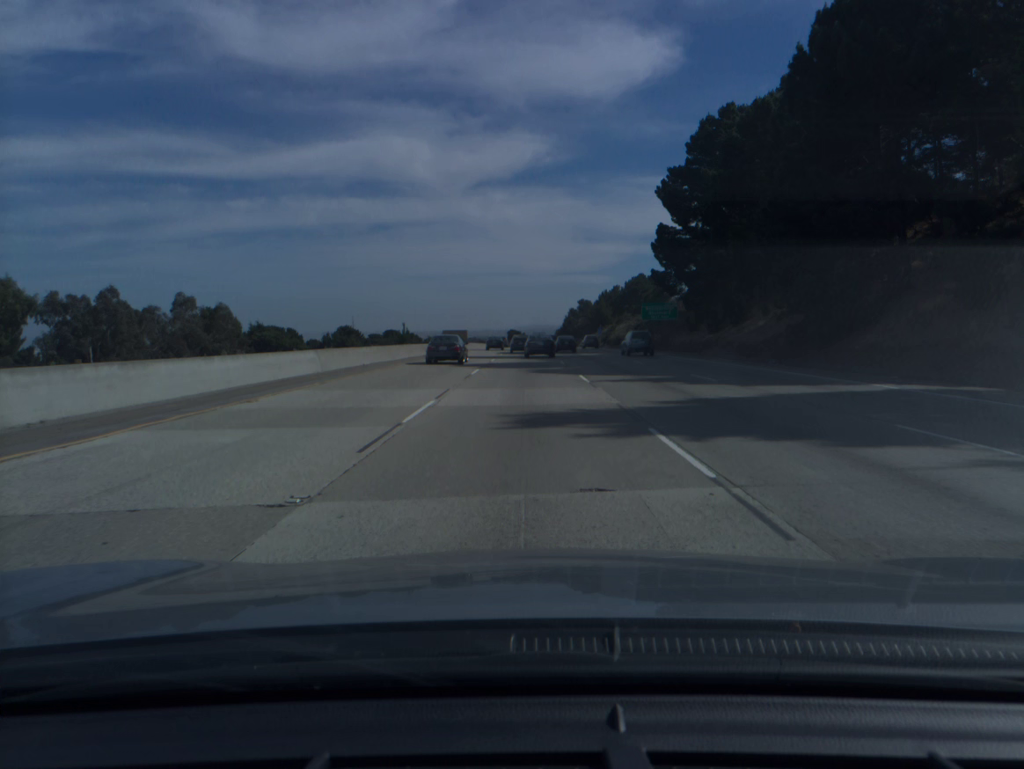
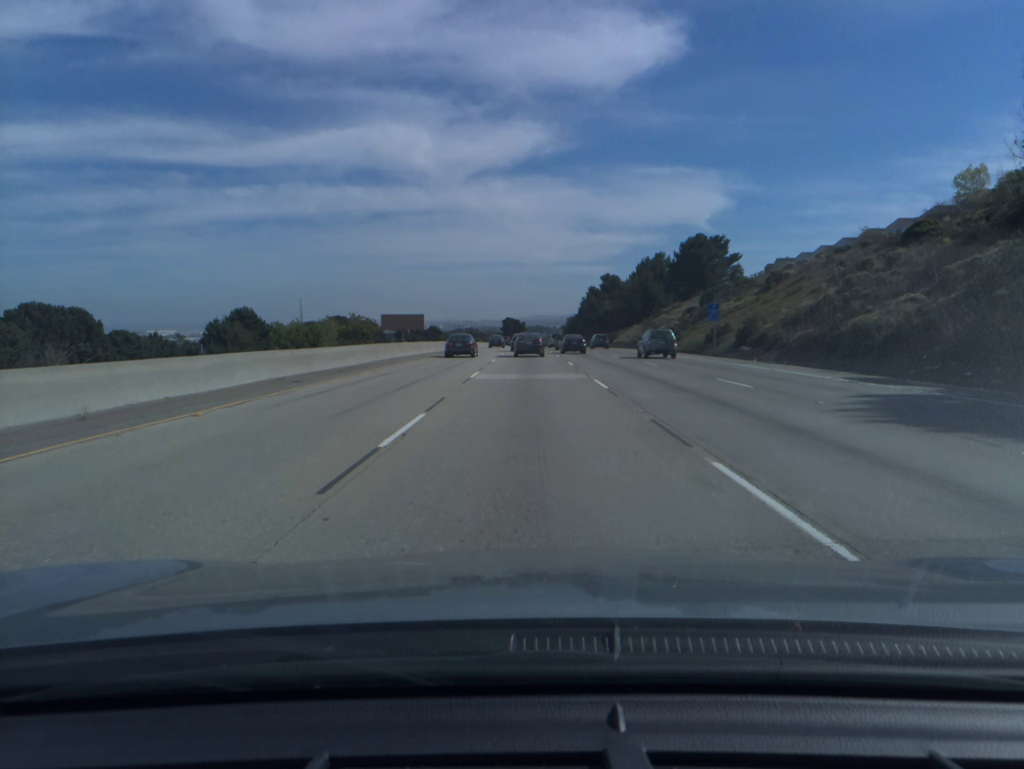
(-0.2, +90.7) m; 0°
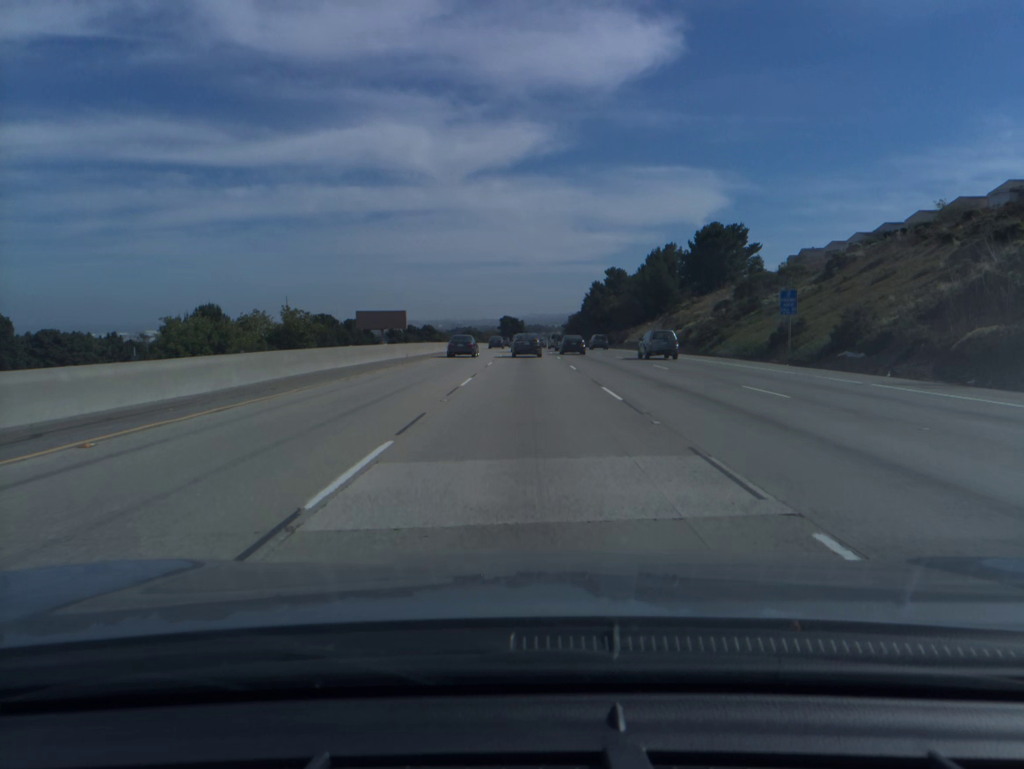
(0.0, +17.9) m; 0°
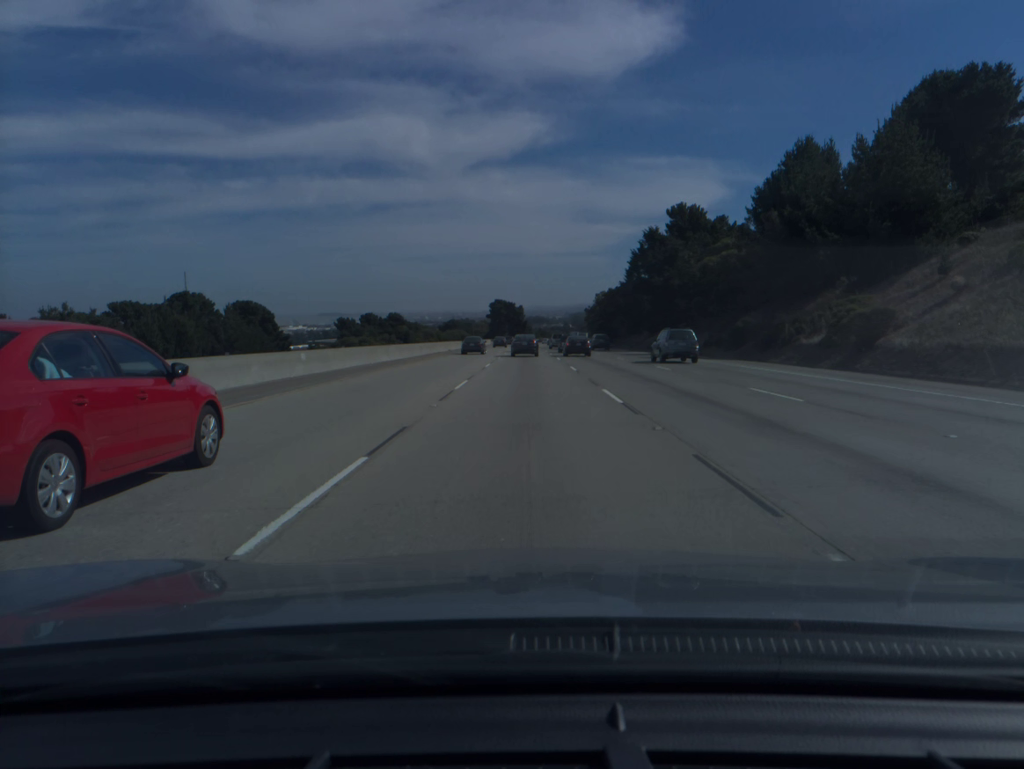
(+0.1, +88.9) m; 0°
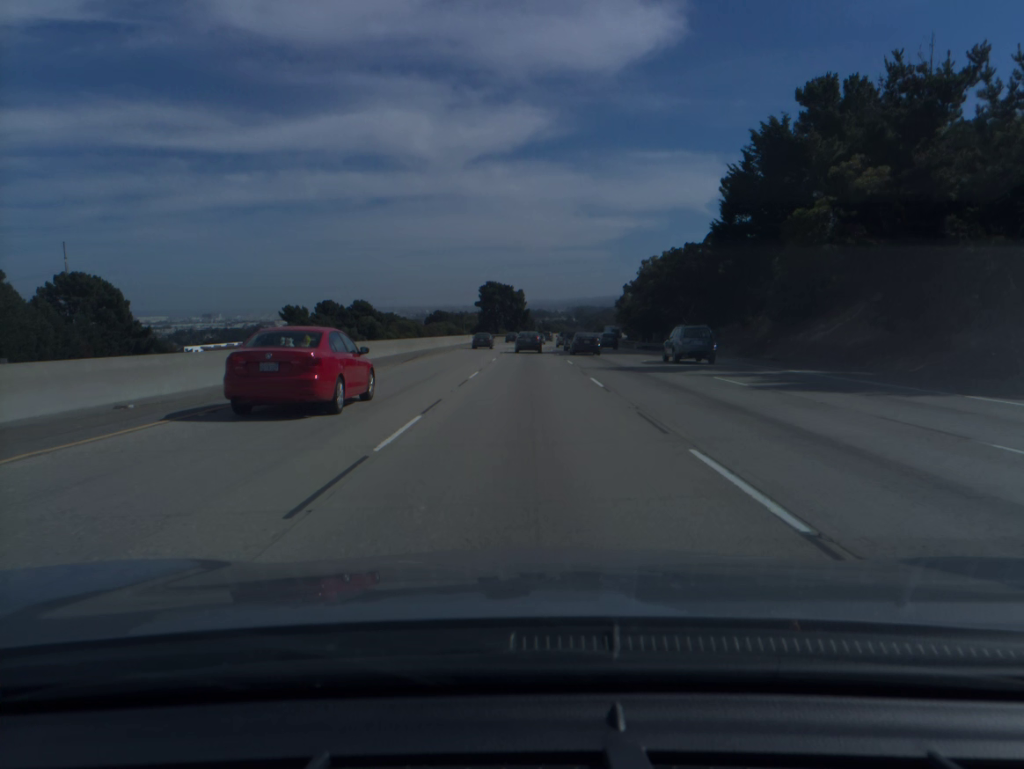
(0.0, +54.0) m; 0°
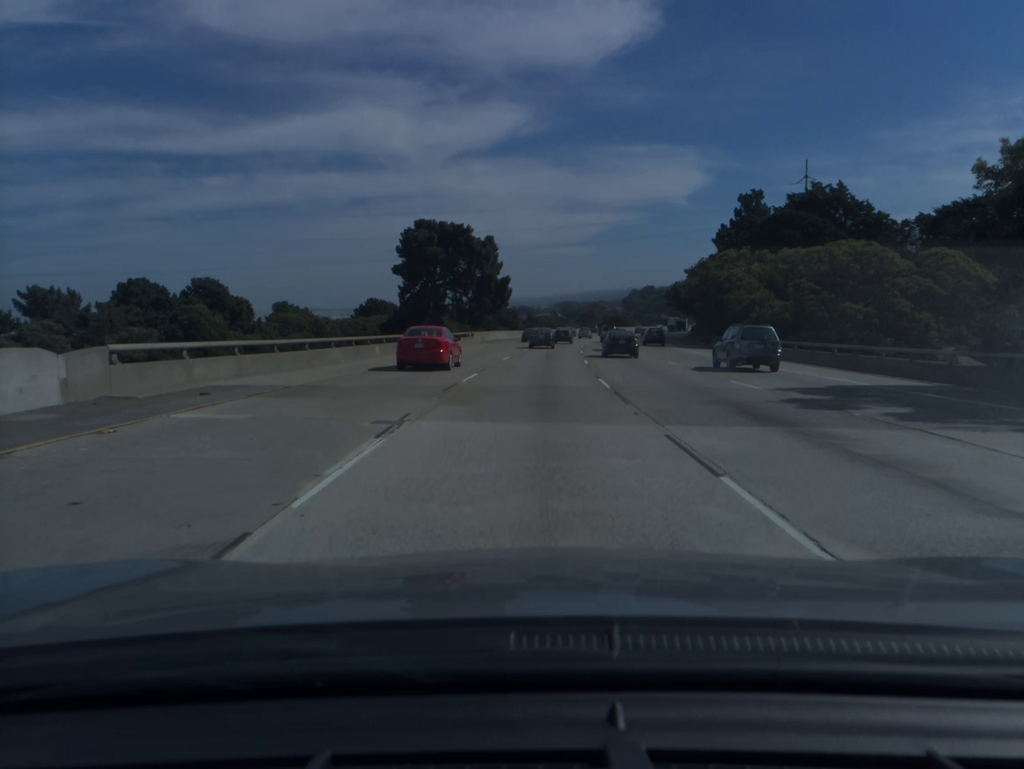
(+0.4, +90.6) m; +1°
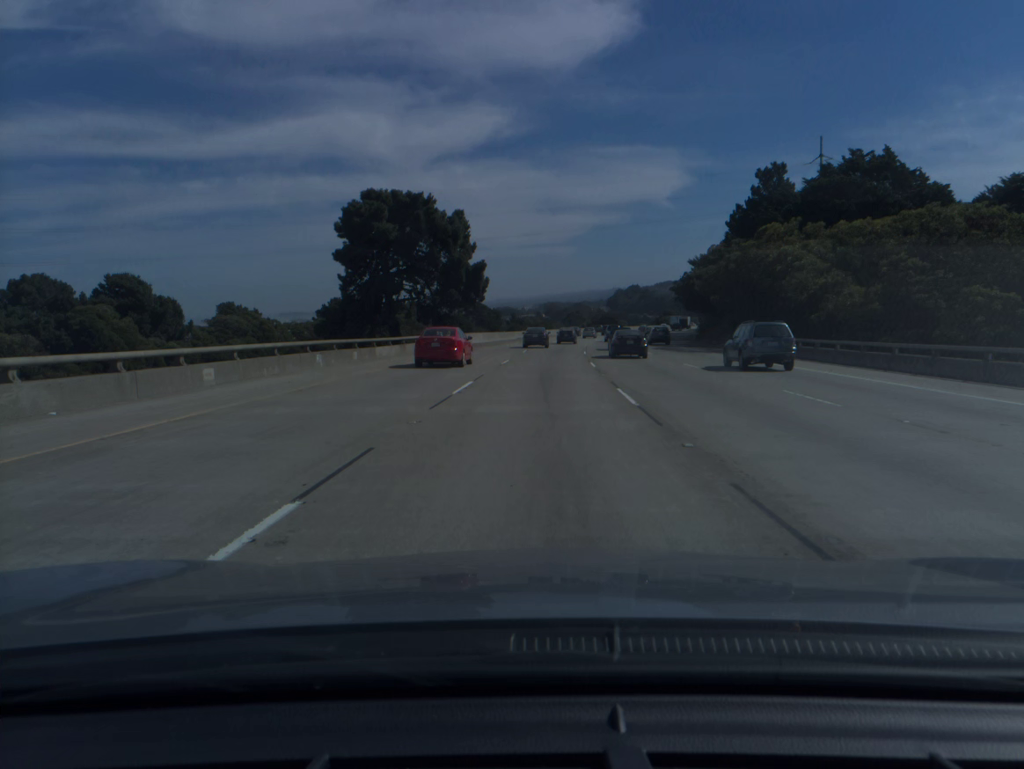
(+0.2, +18.1) m; +1°
